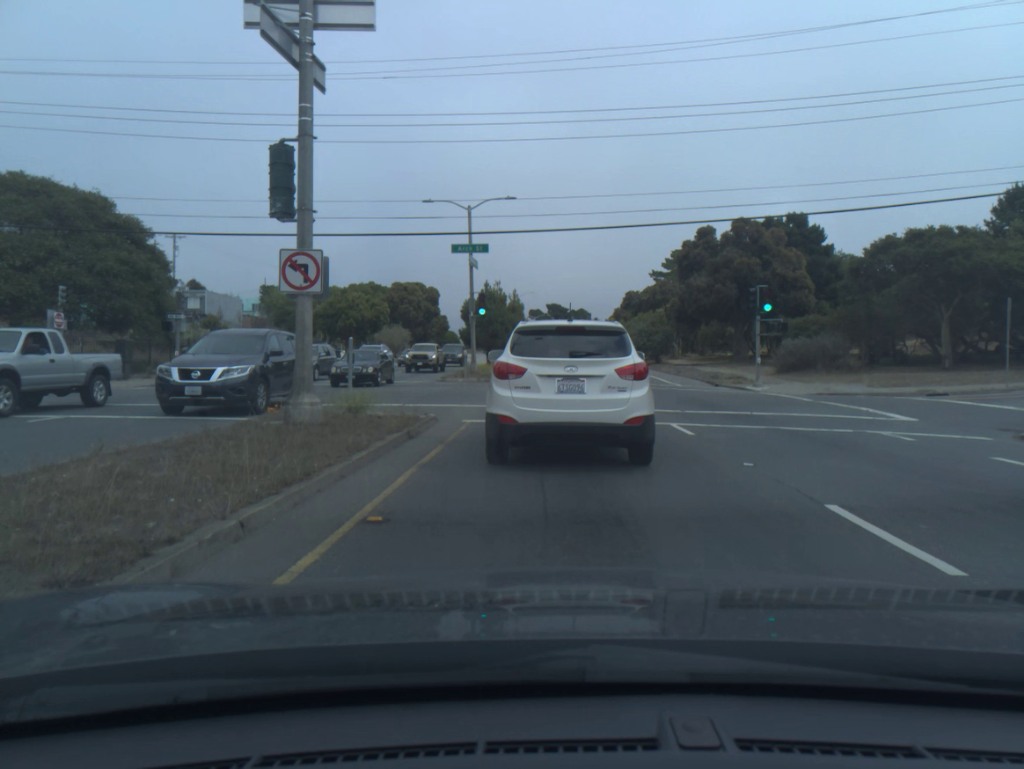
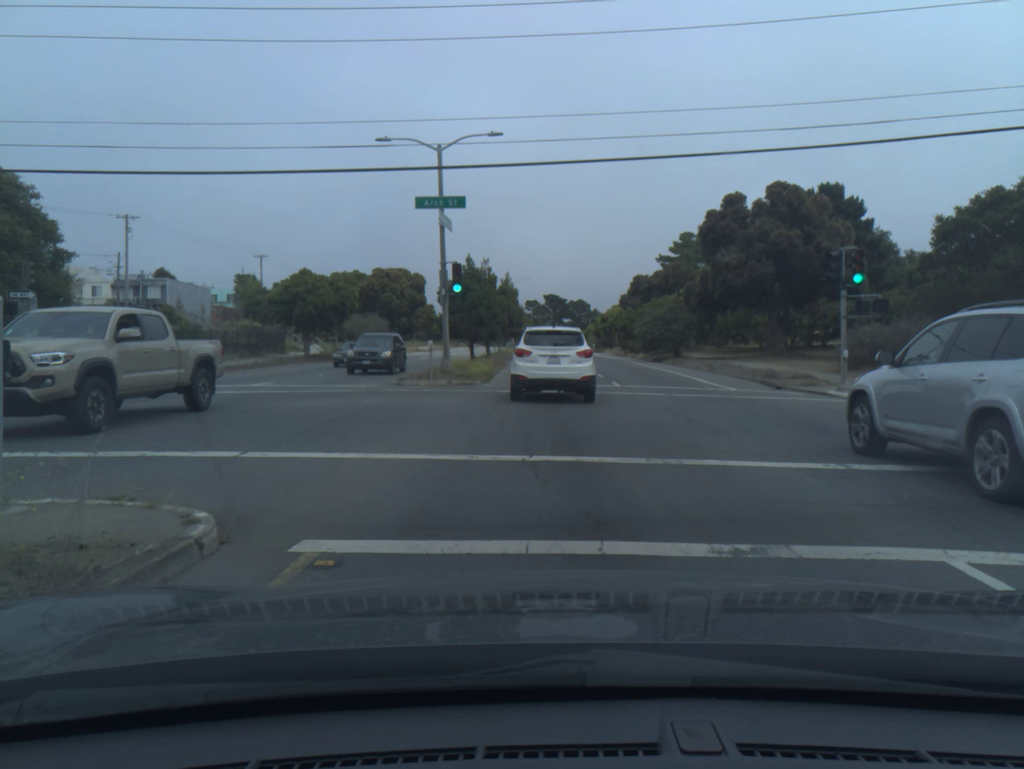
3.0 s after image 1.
(+0.3, +9.7) m; +2°
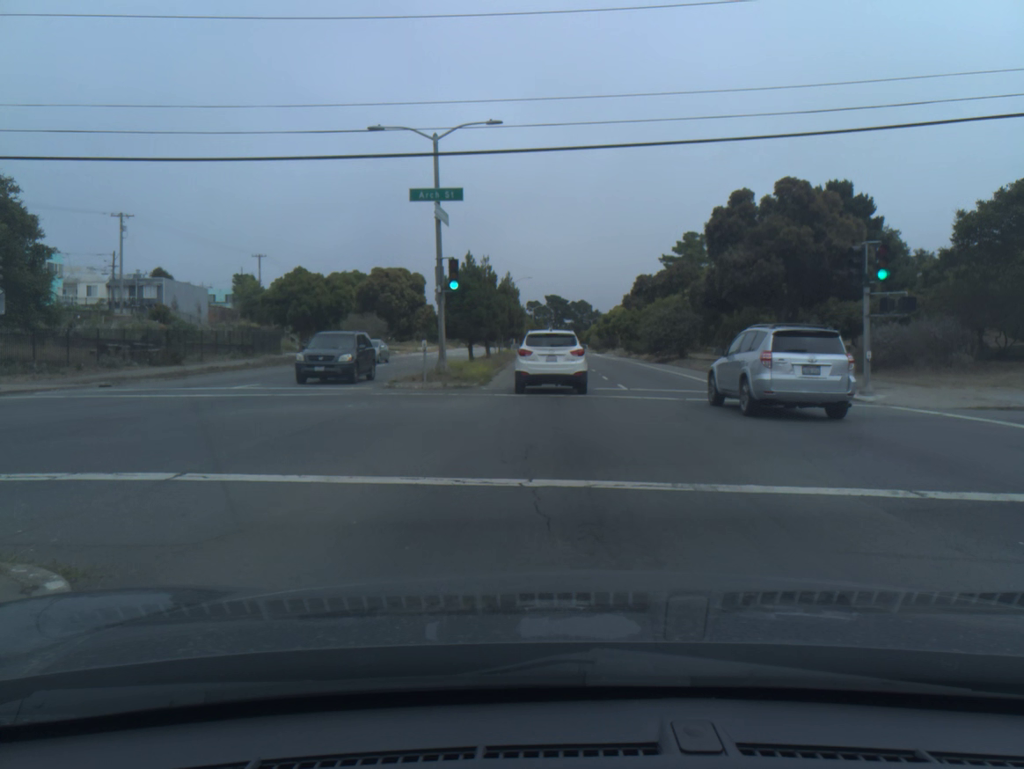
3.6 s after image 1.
(0.0, +1.6) m; 0°
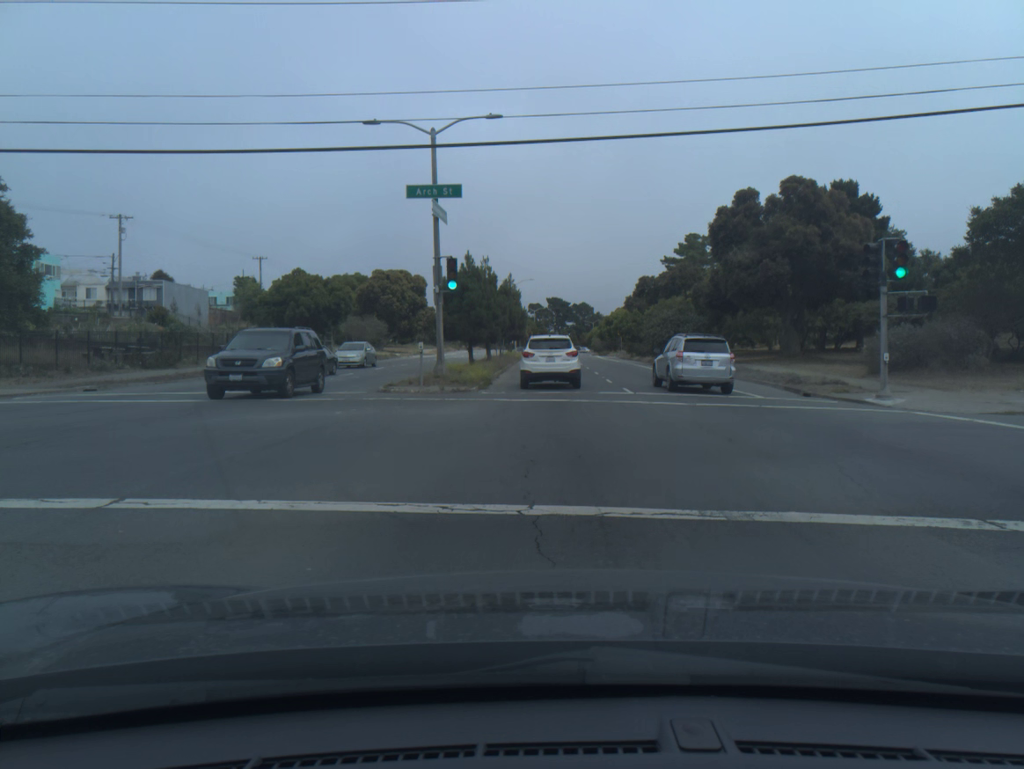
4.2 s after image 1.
(0.0, +1.1) m; 0°
